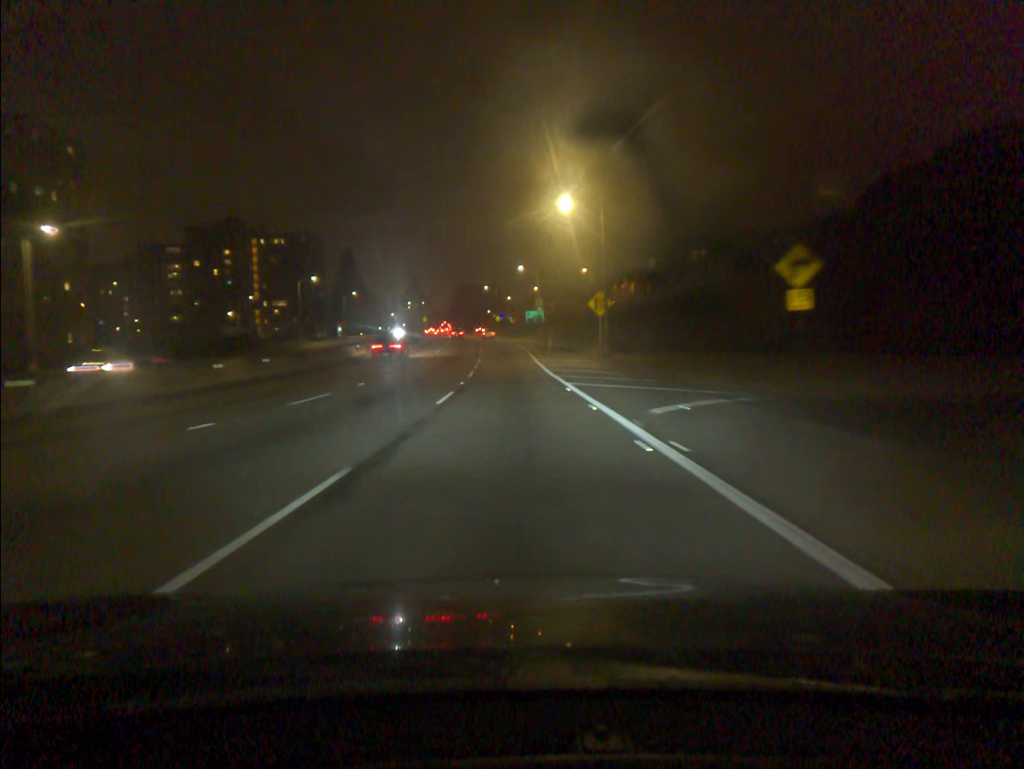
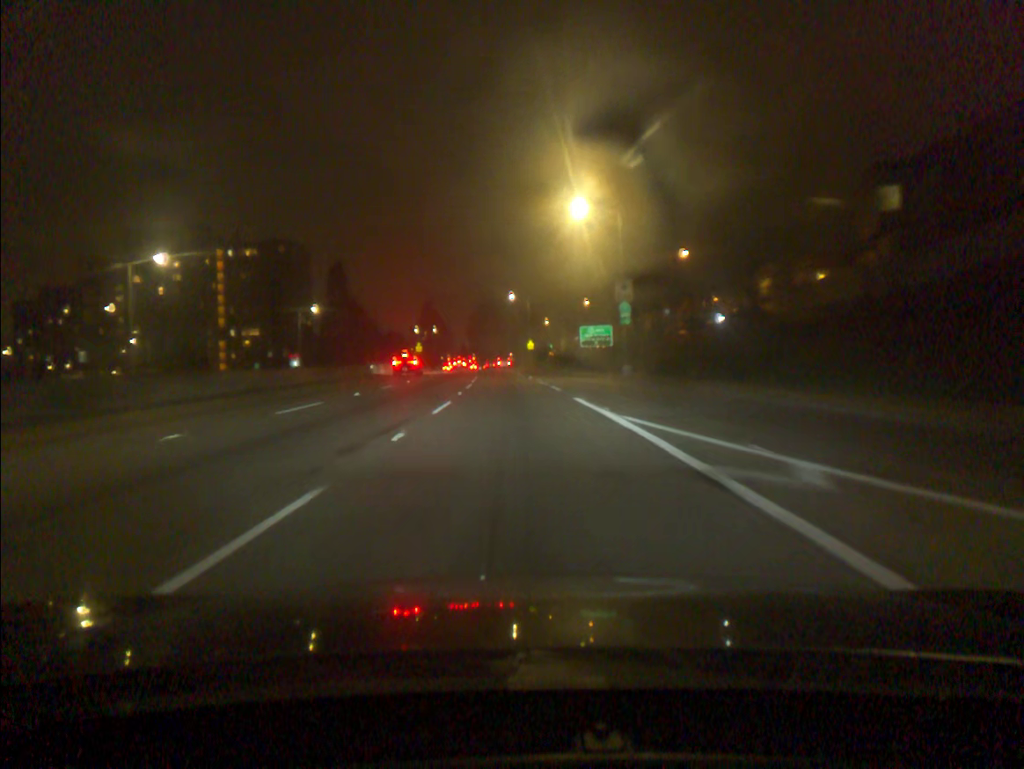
(-1.0, +60.4) m; -2°
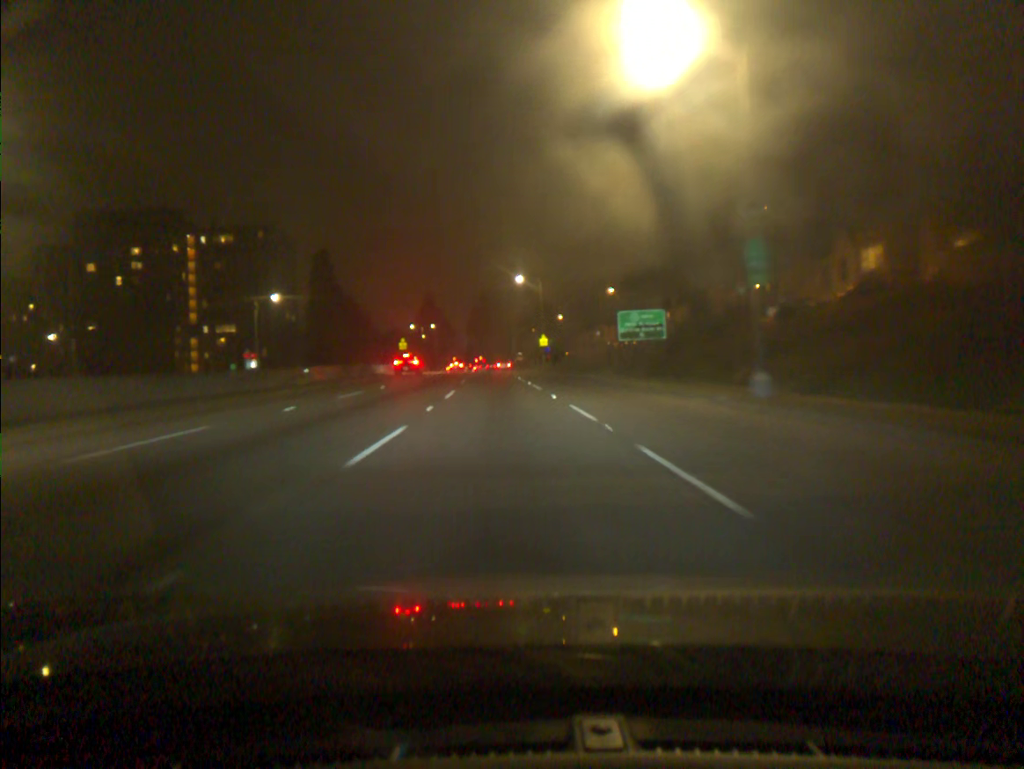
(-0.1, +22.9) m; -1°
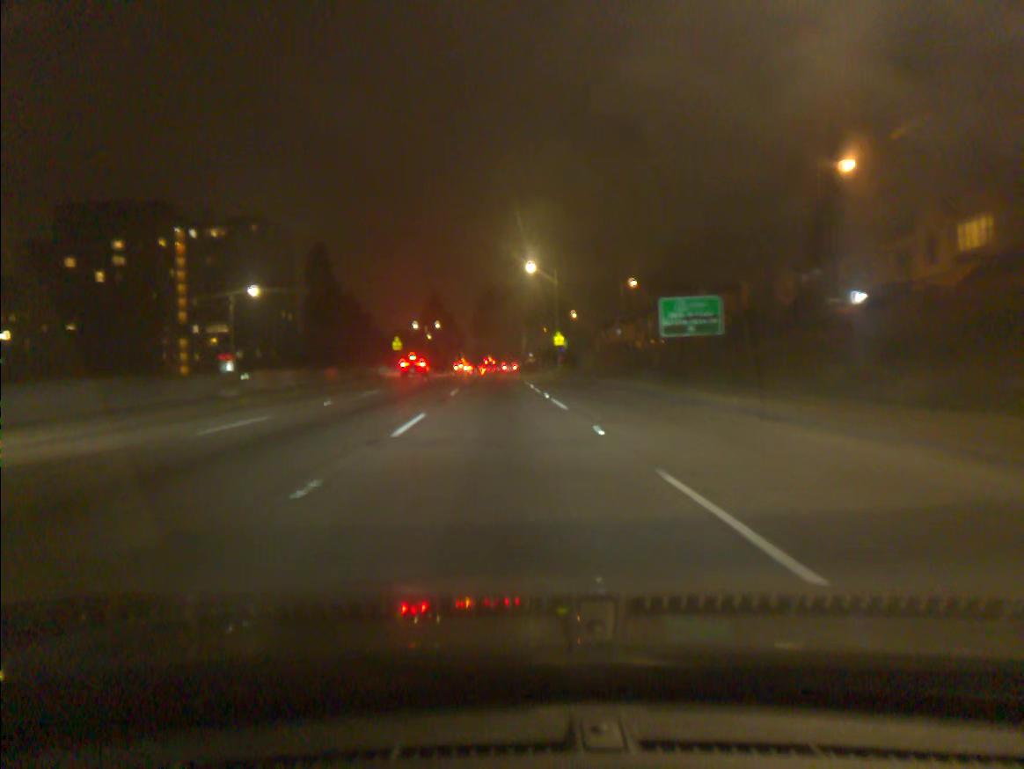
(-0.1, +11.3) m; -1°
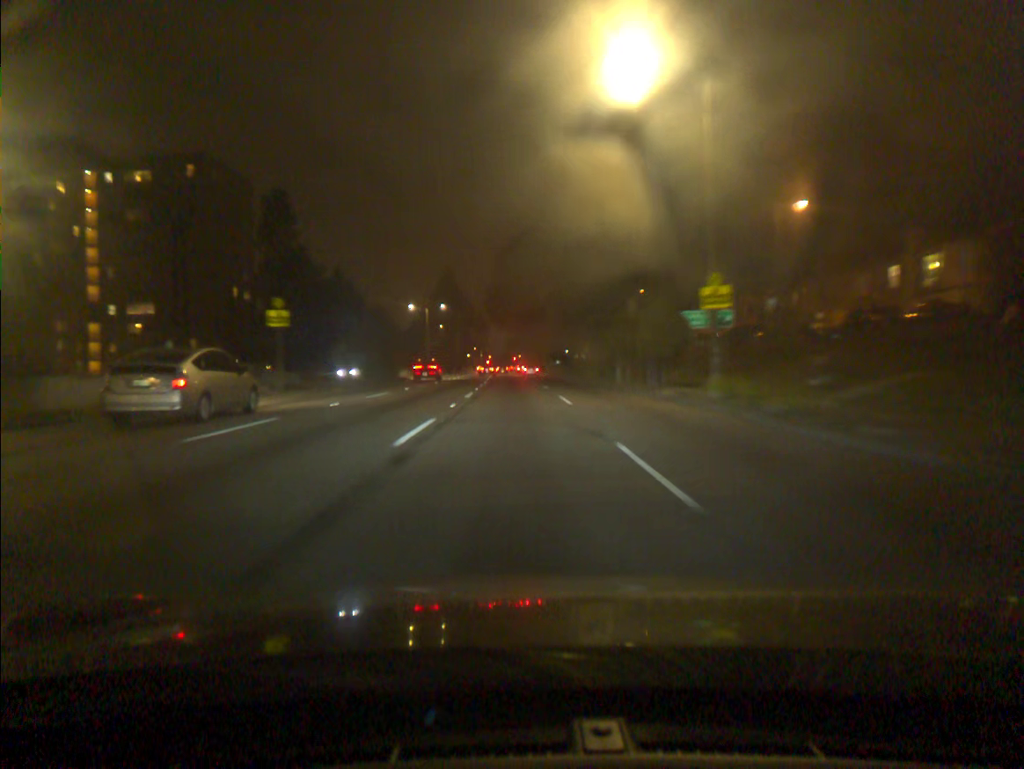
(-1.2, +45.9) m; -2°
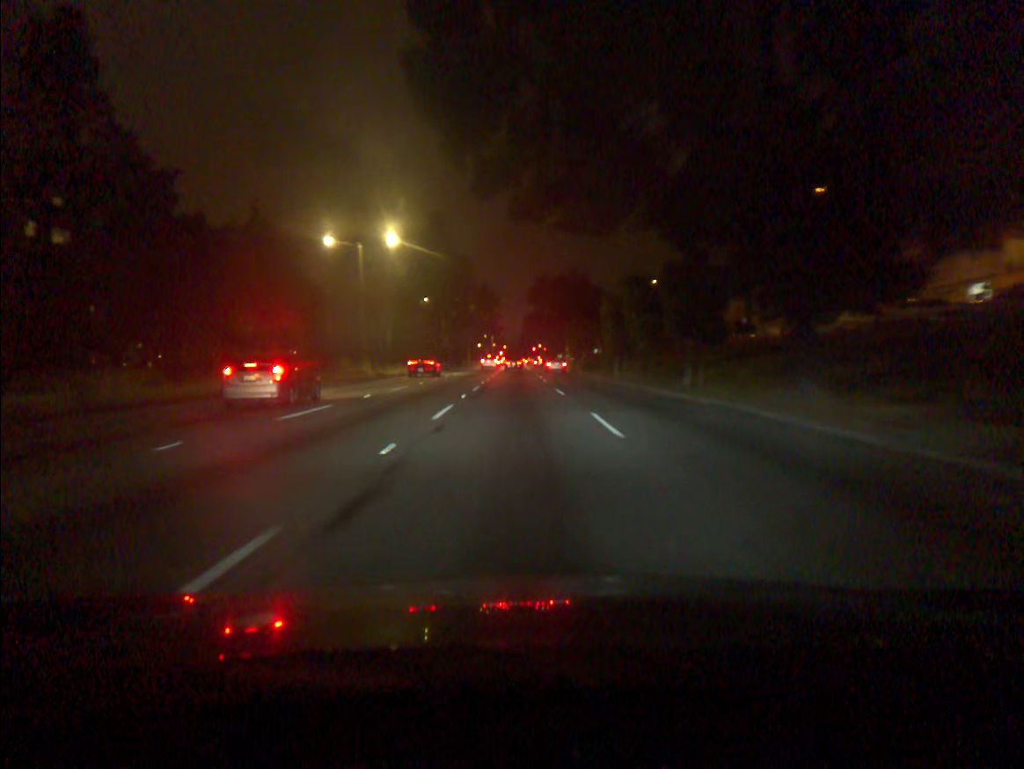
(-0.6, +54.6) m; -1°
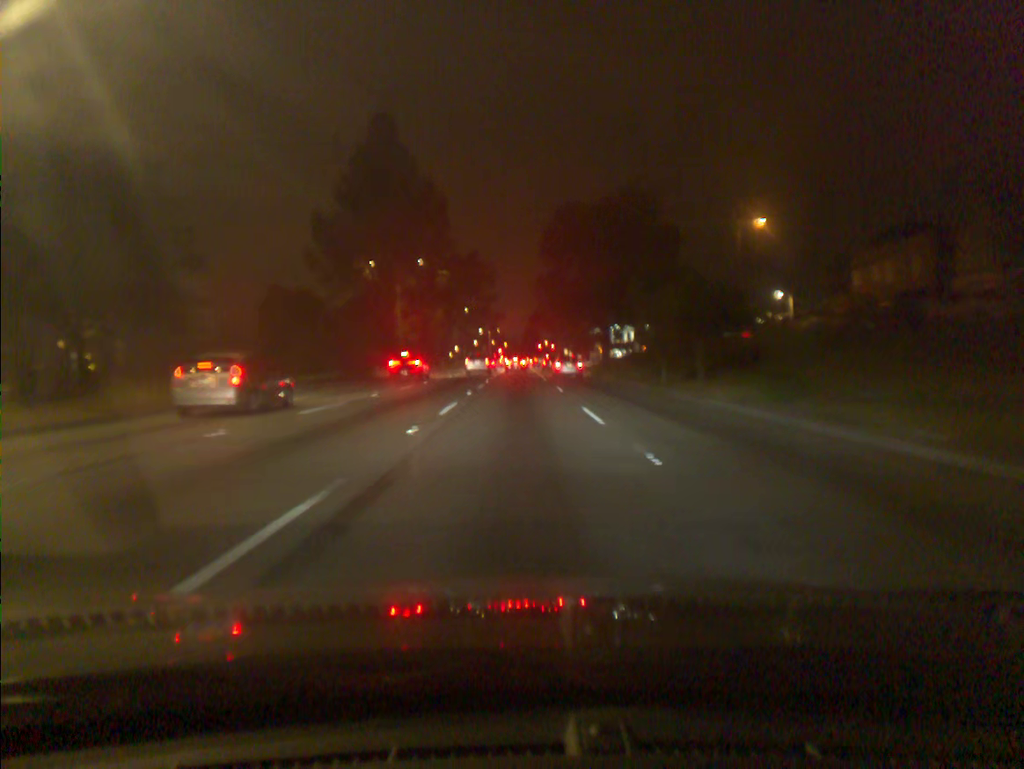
(-0.2, +42.0) m; 0°
